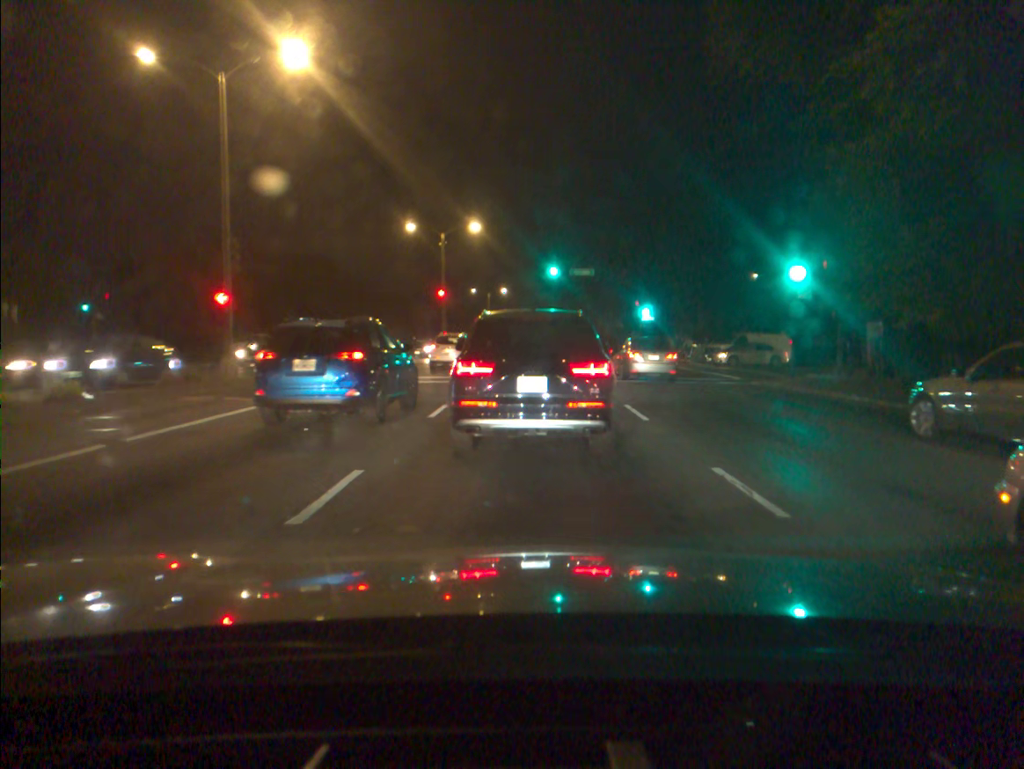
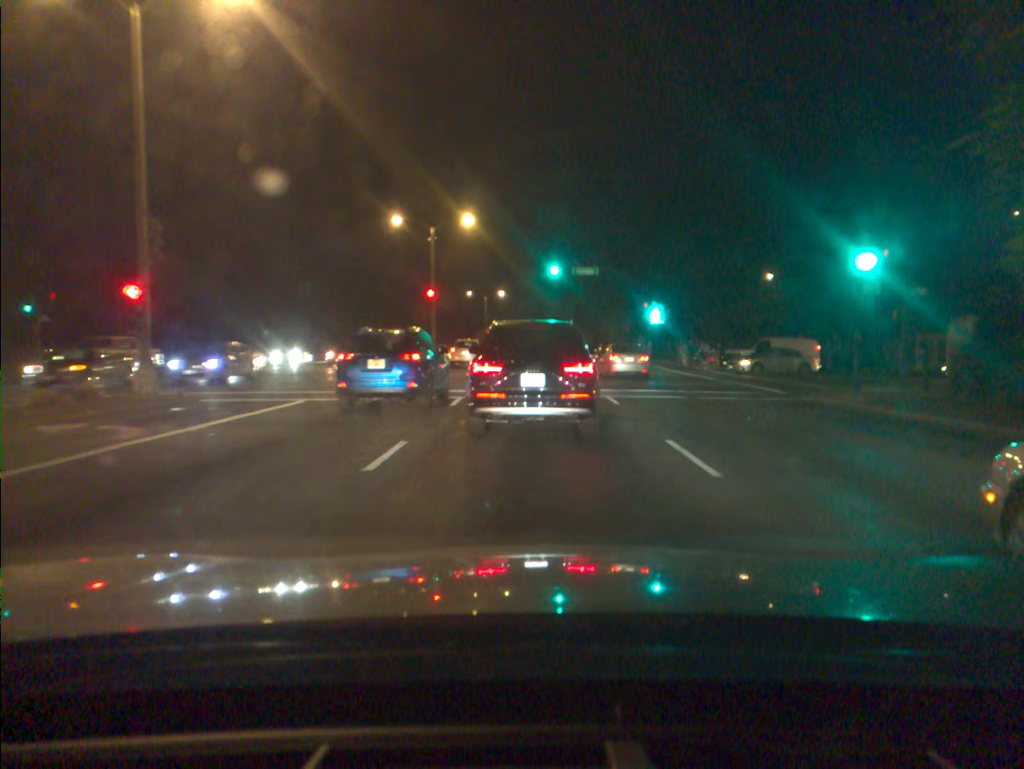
(0.0, +5.0) m; -1°
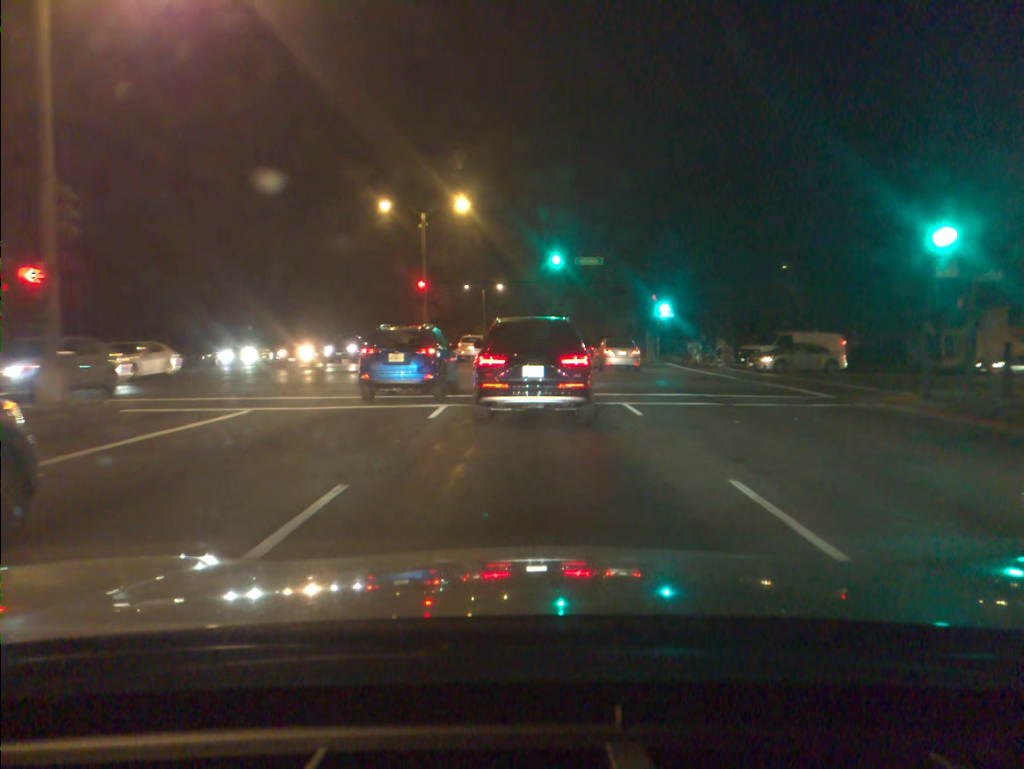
(0.0, +3.5) m; 0°
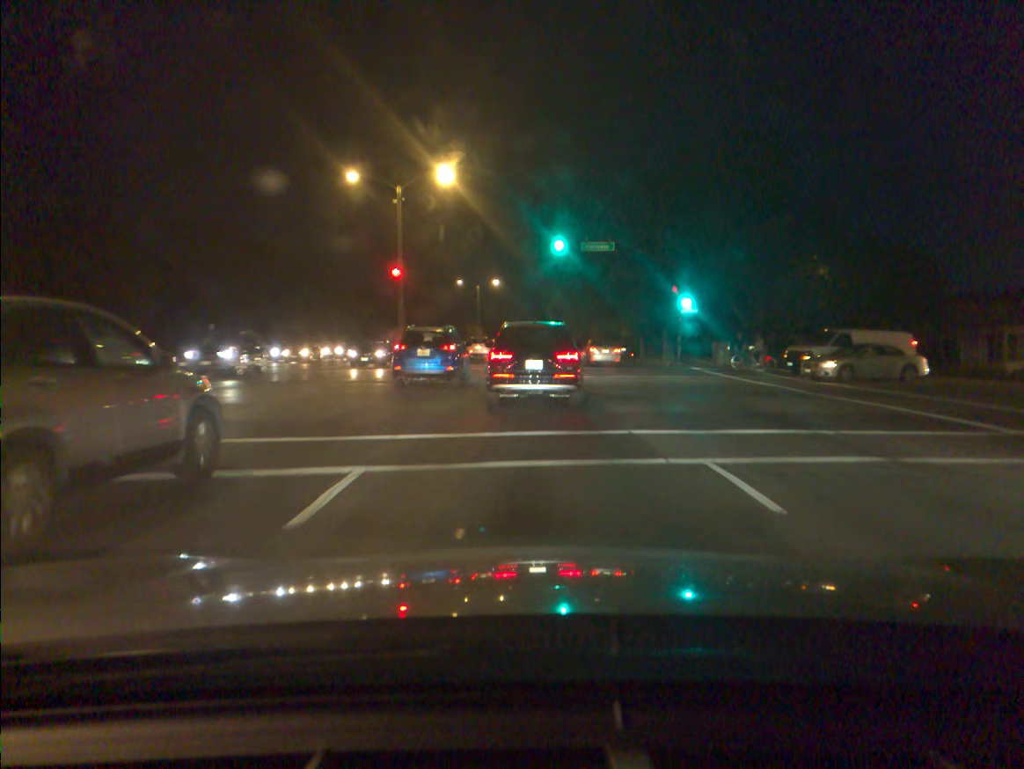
(0.0, +7.9) m; 0°
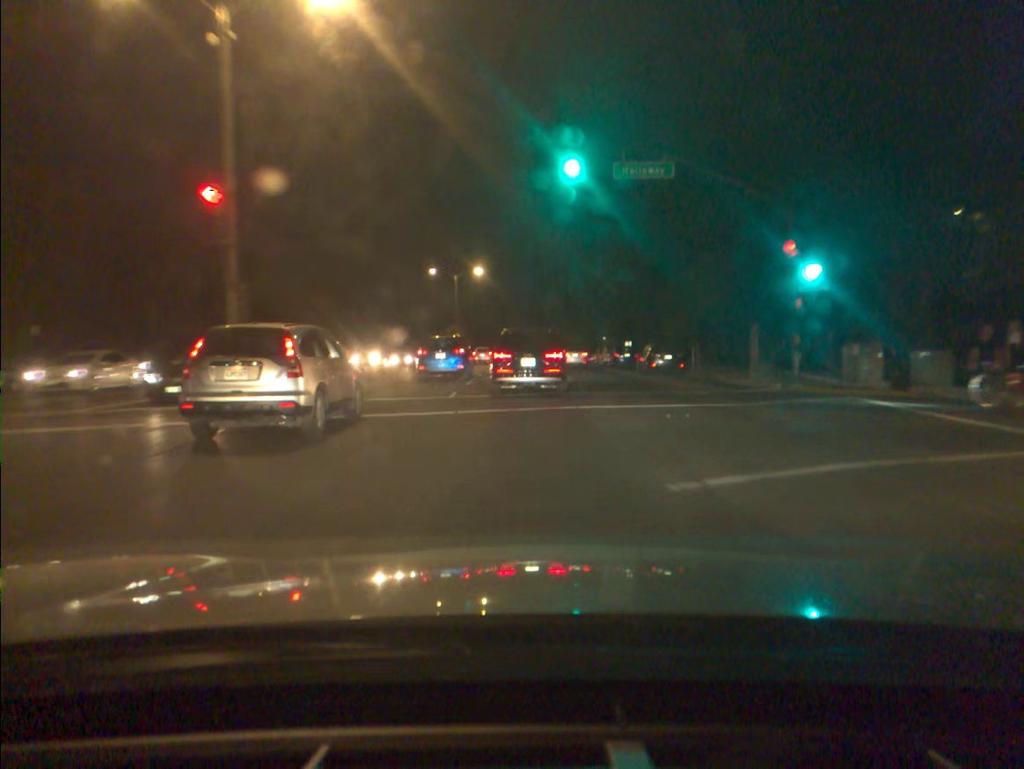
(+0.1, +20.4) m; +1°
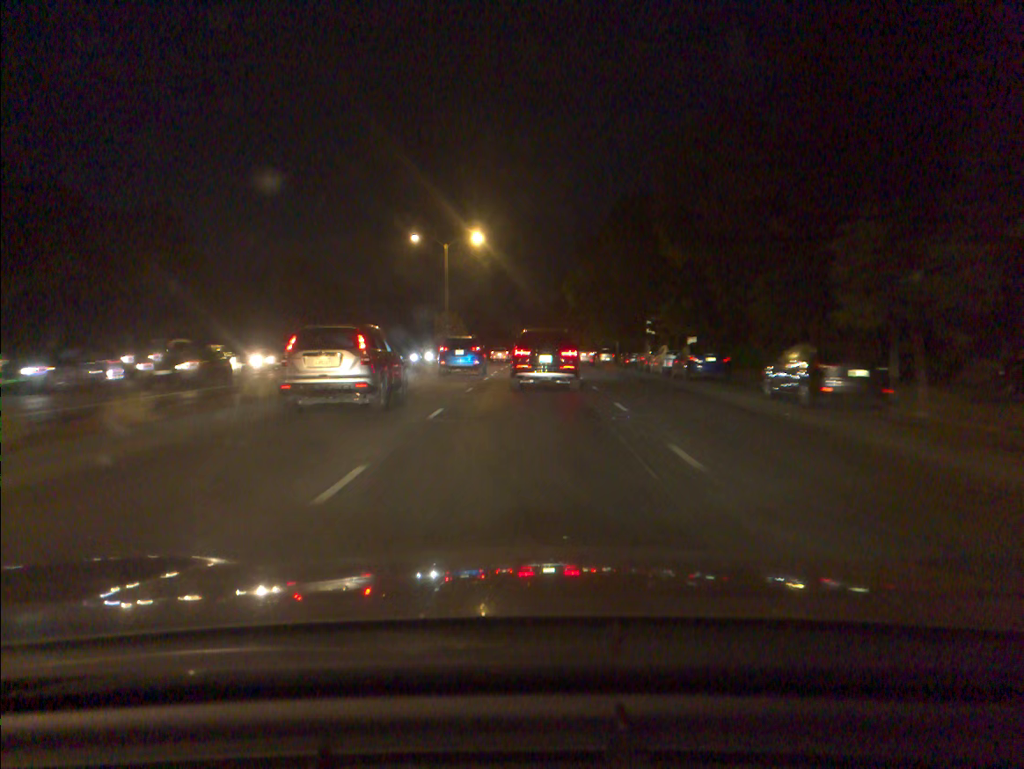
(-0.4, +19.5) m; -1°
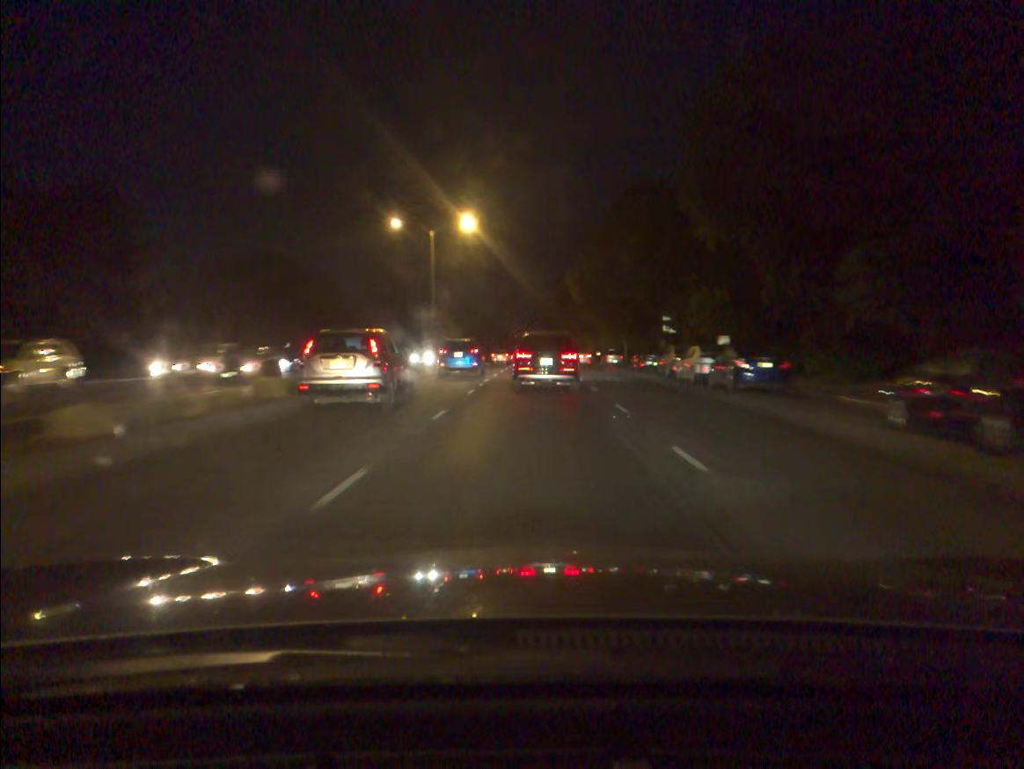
(0.0, +7.0) m; 0°
